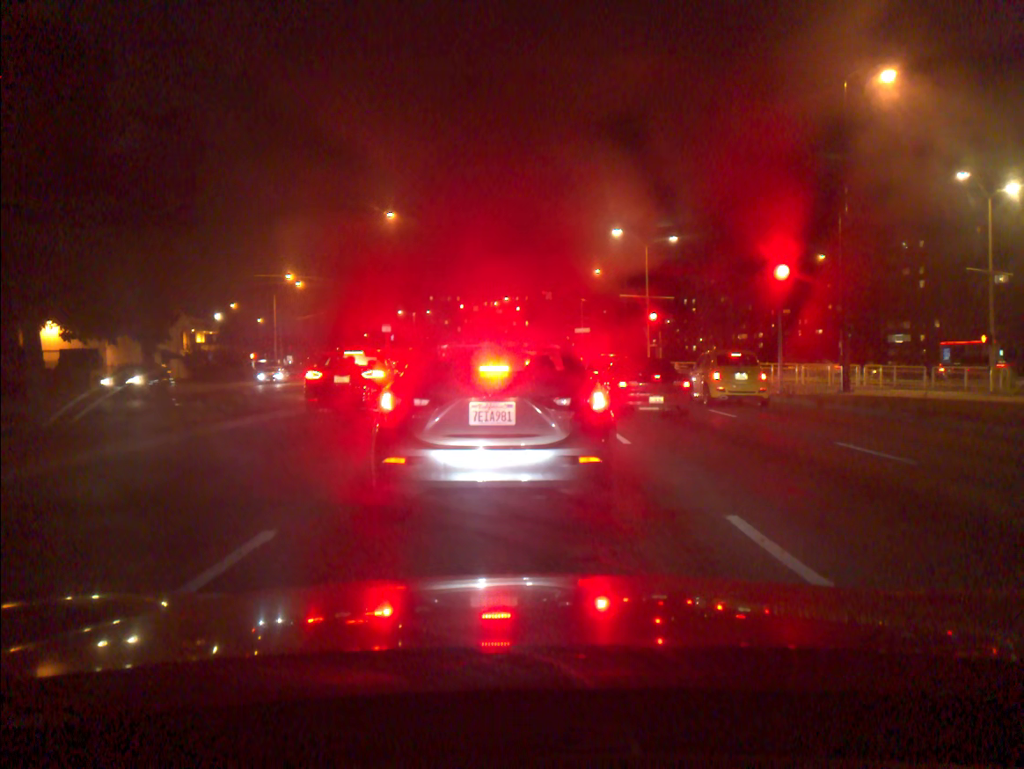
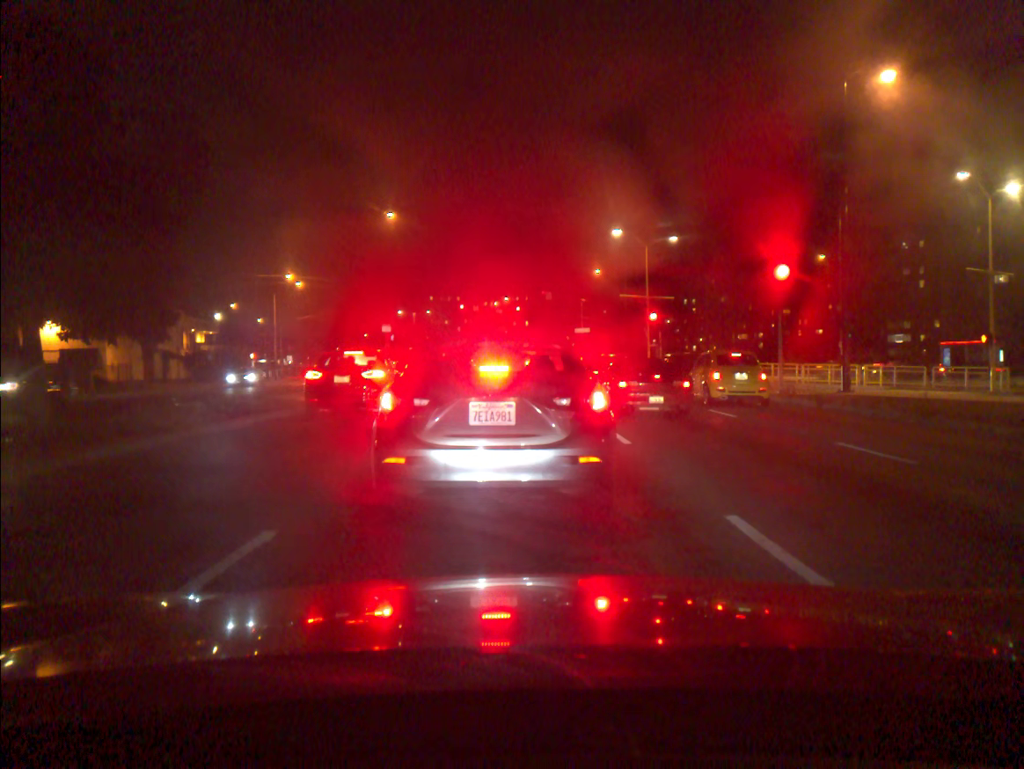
(0.0, 0.0) m; 0°
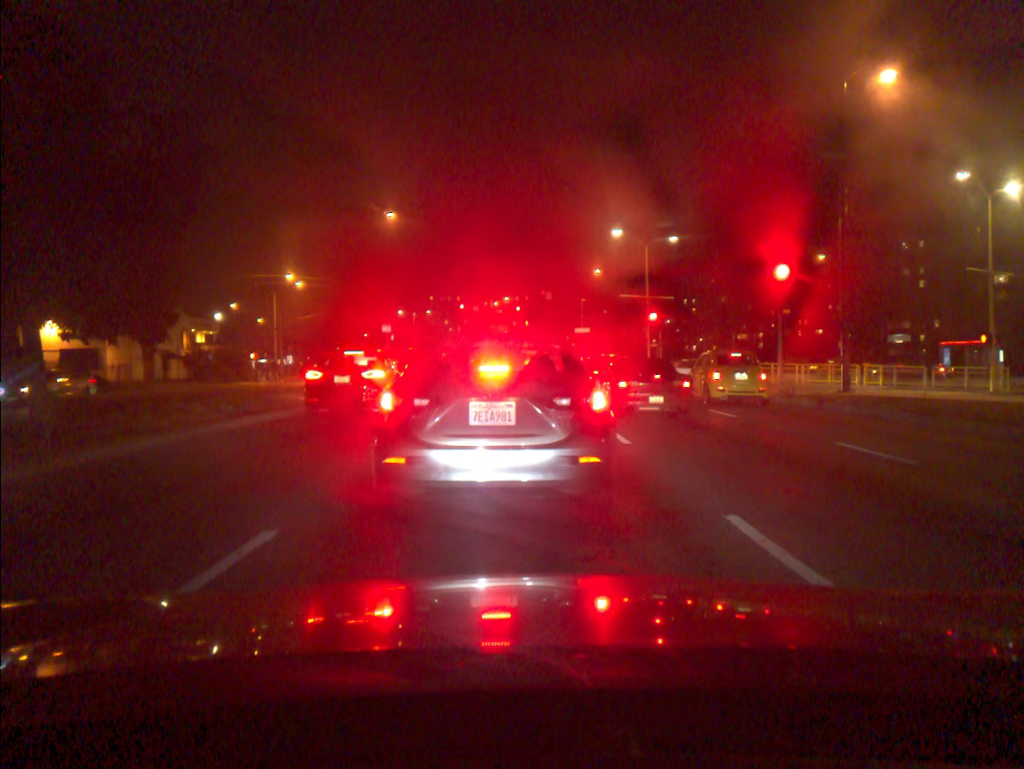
(0.0, 0.0) m; 0°
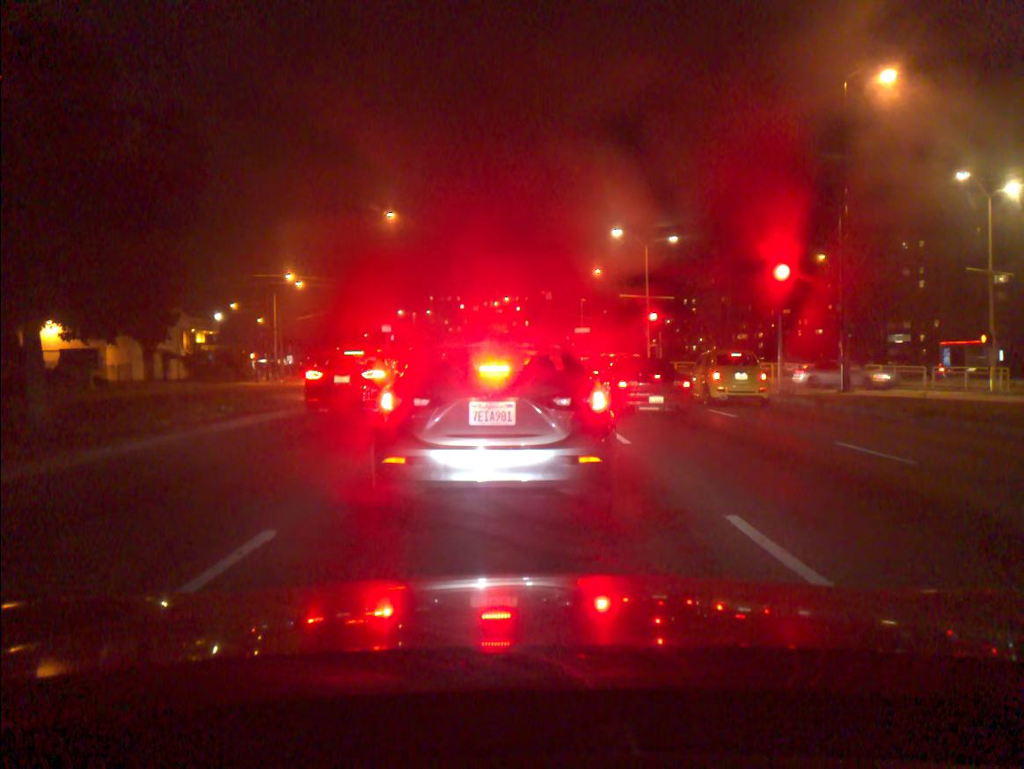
(0.0, 0.0) m; 0°
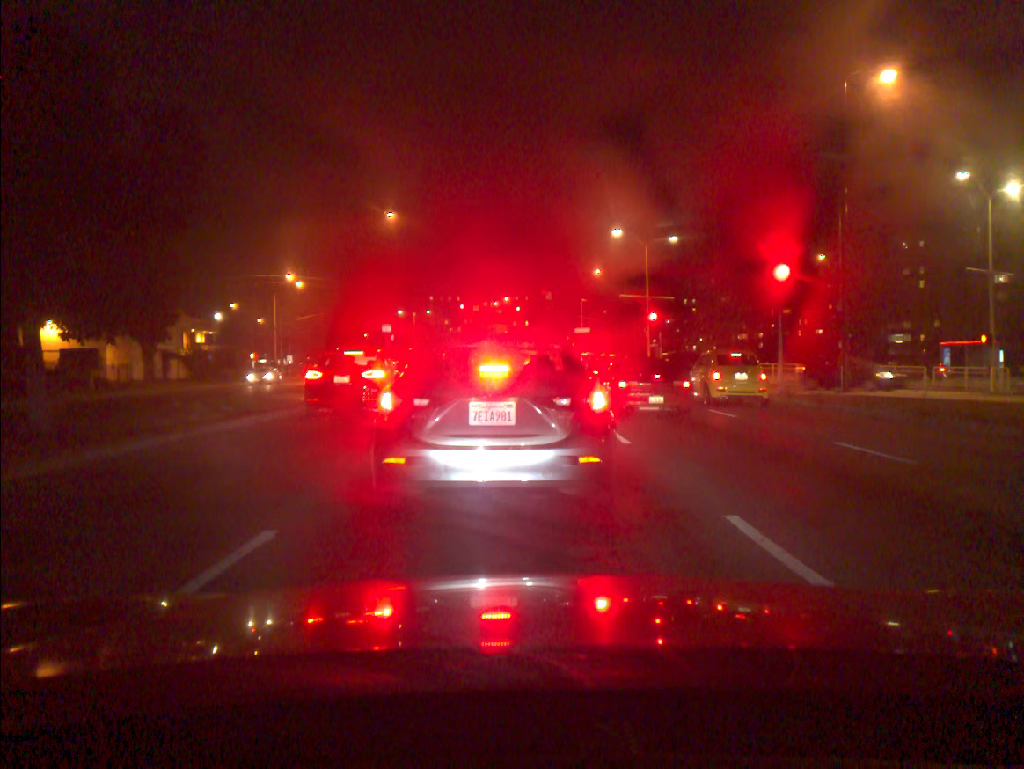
(0.0, 0.0) m; 0°
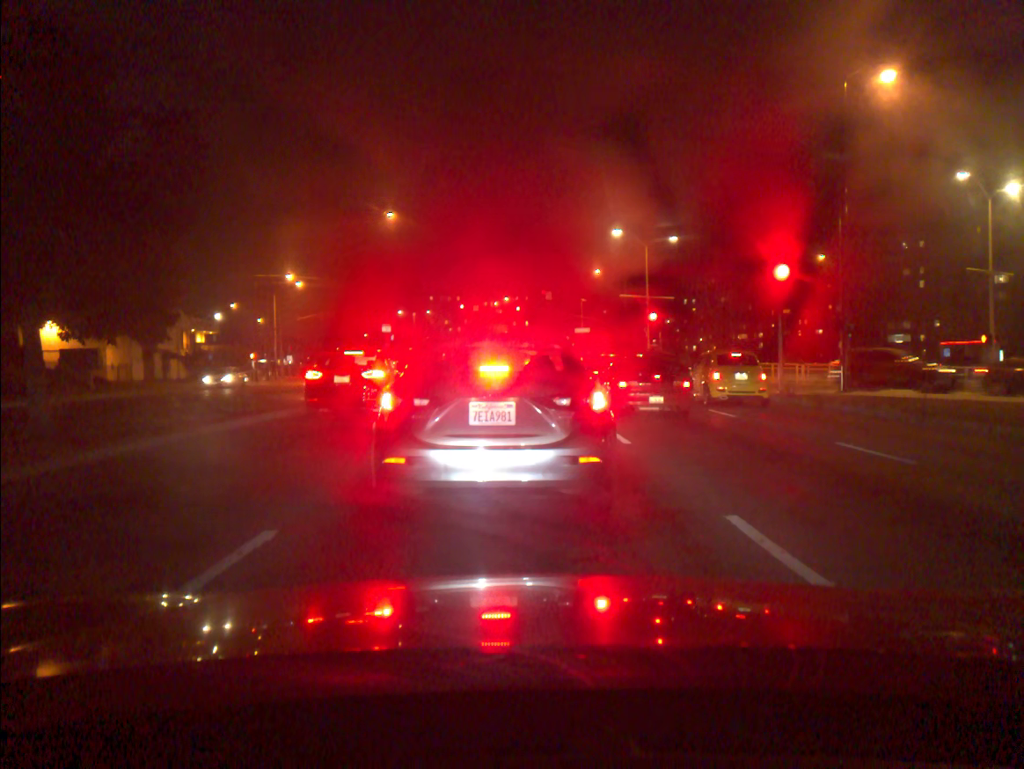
(0.0, 0.0) m; 0°
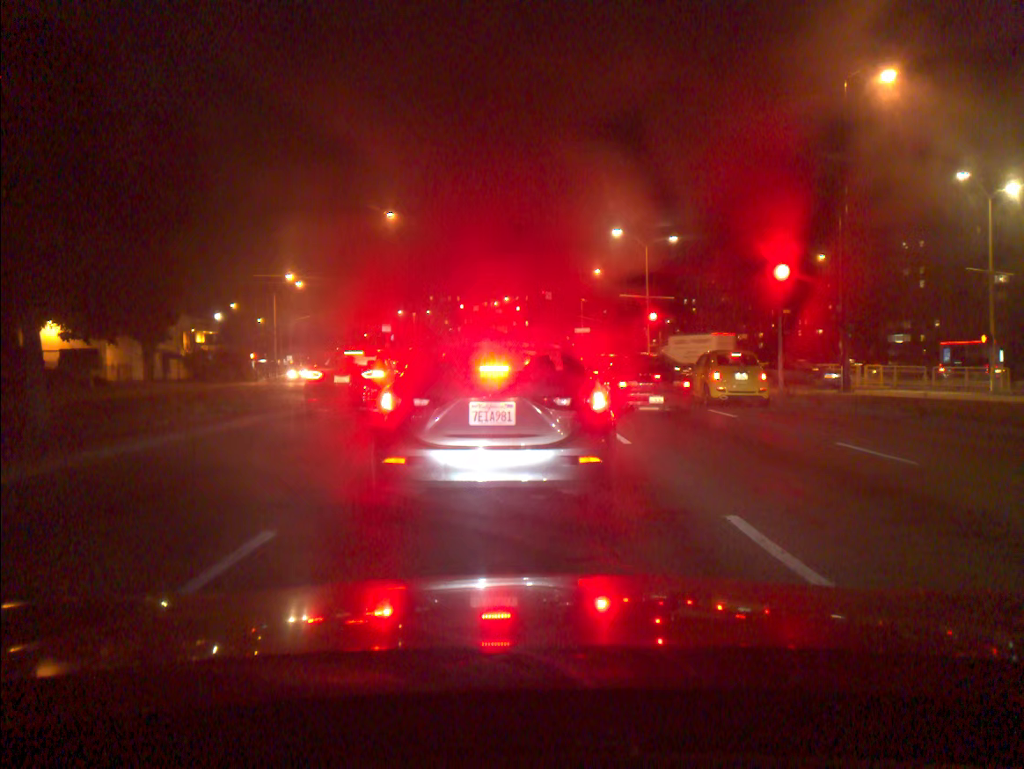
(0.0, 0.0) m; 0°
